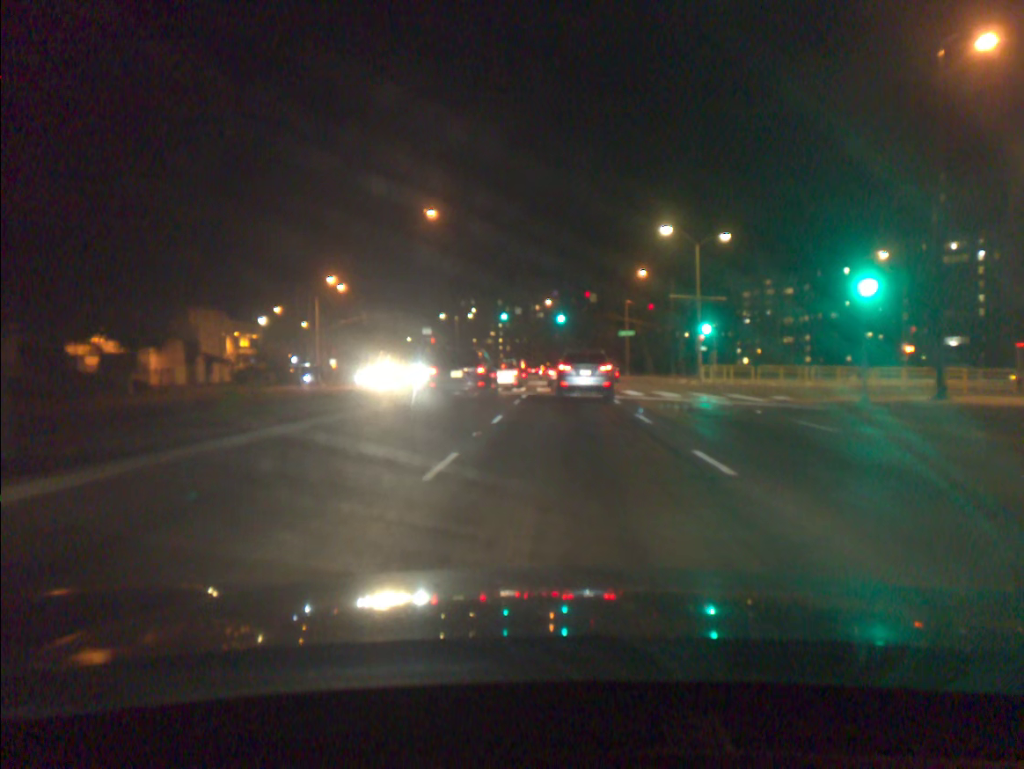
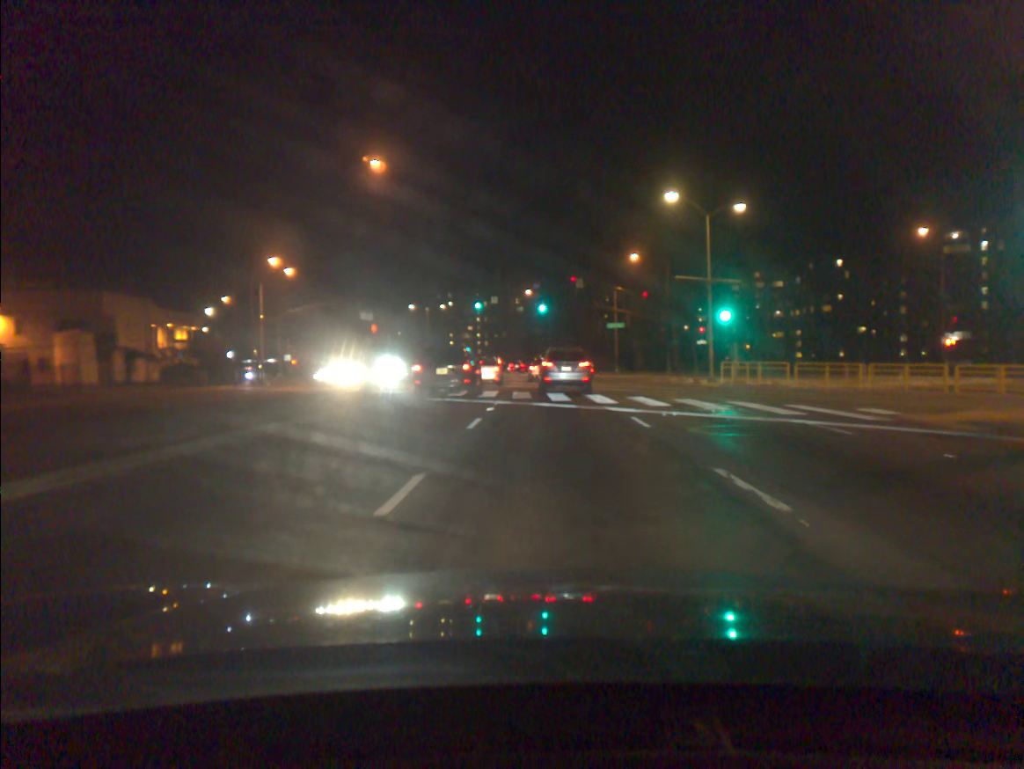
(+0.2, +9.5) m; +3°
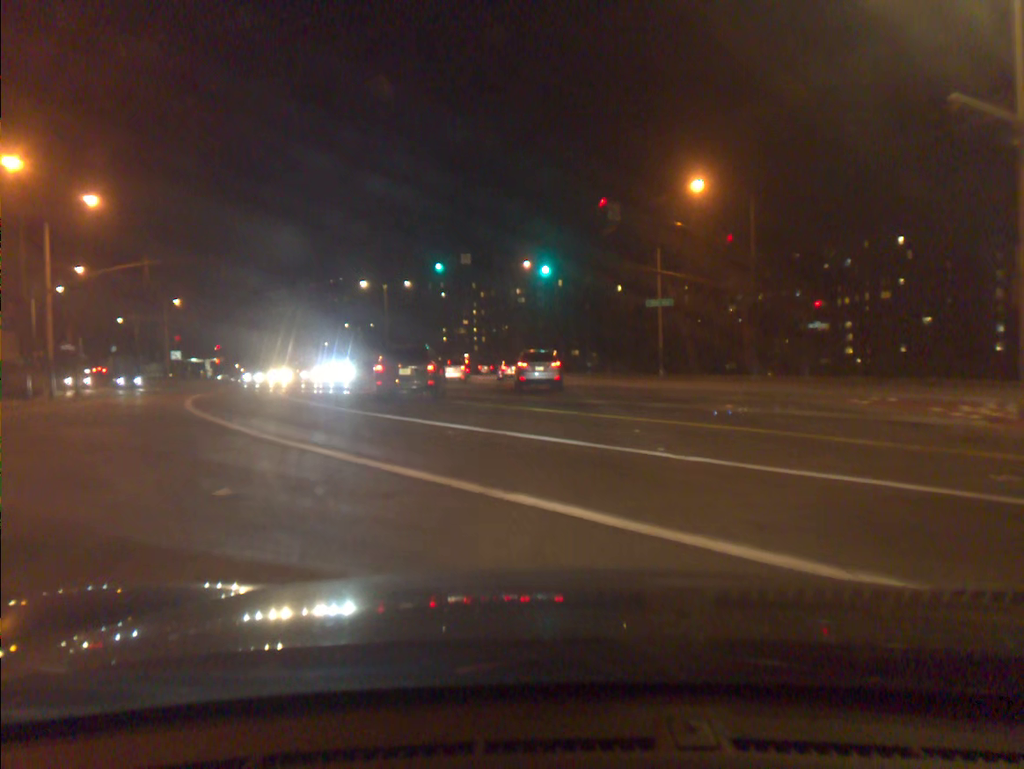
(0.0, +30.2) m; -1°
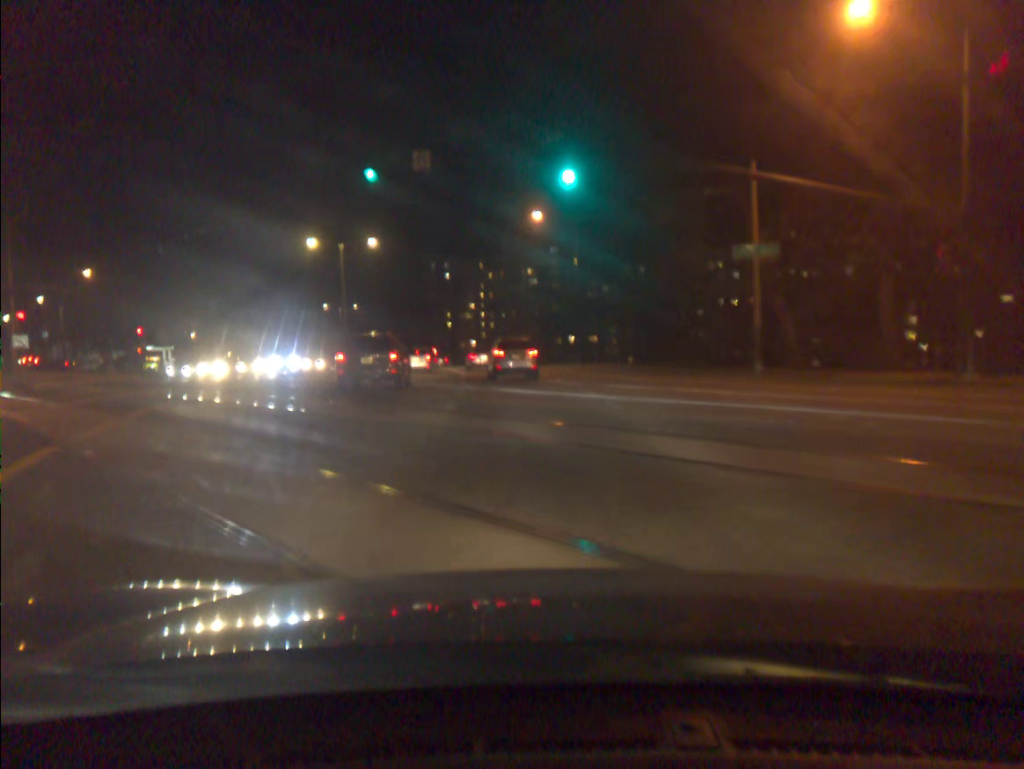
(-0.1, +21.6) m; -1°
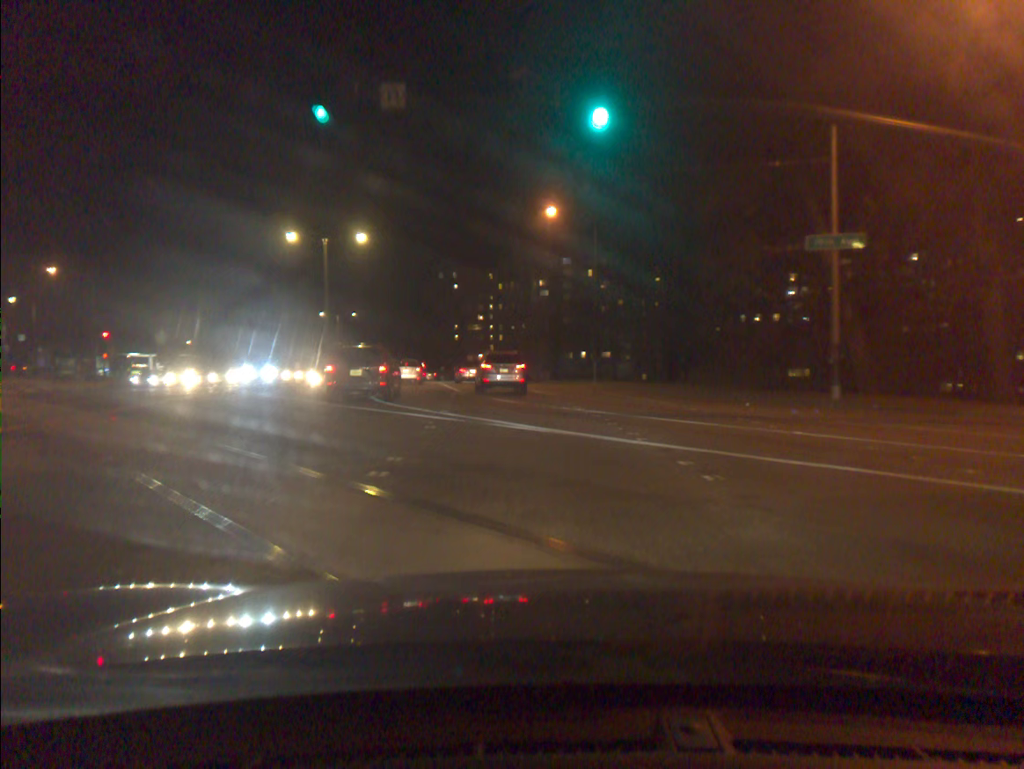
(-0.1, +7.5) m; -1°
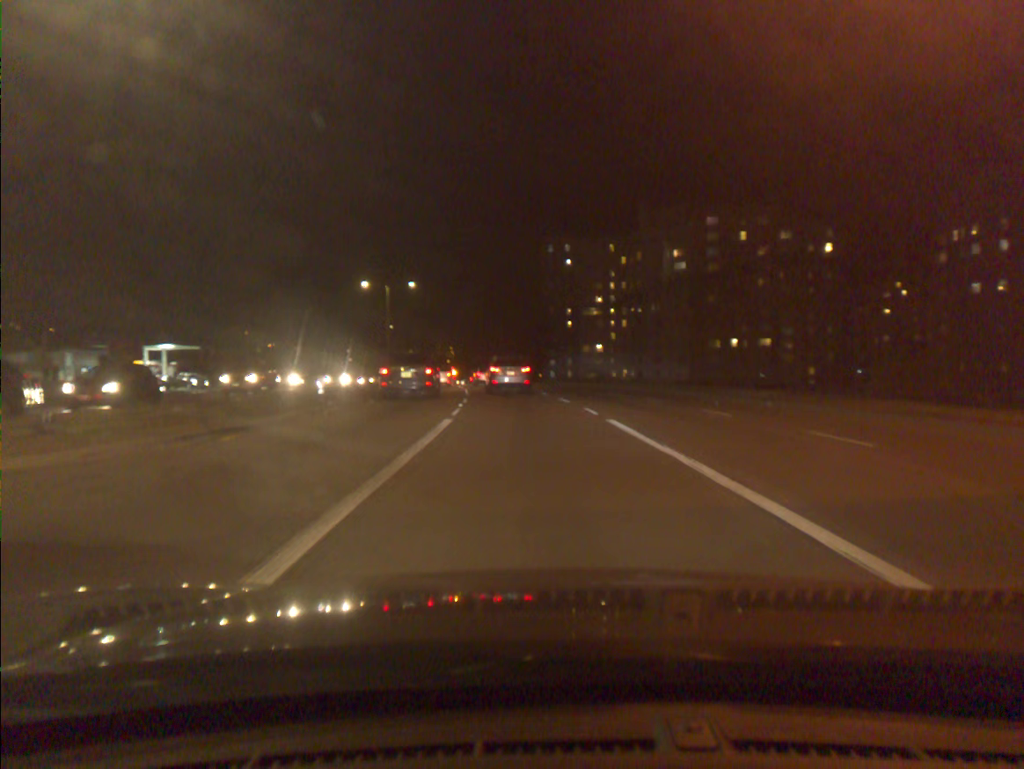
(-2.9, +38.7) m; -9°
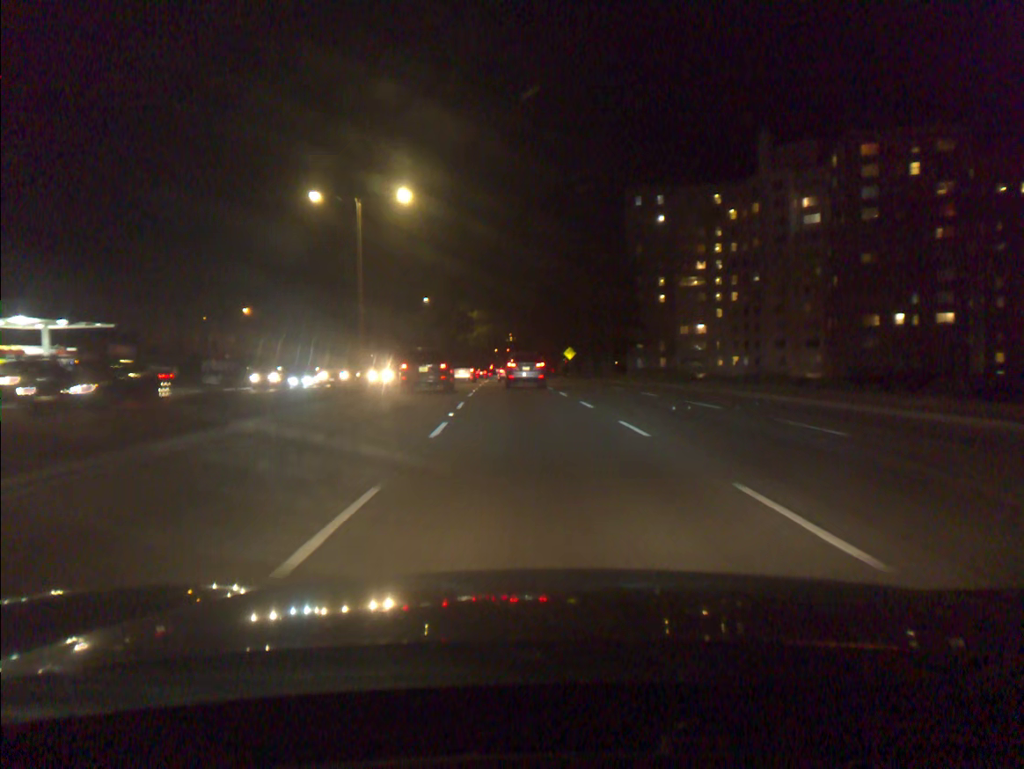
(-1.7, +35.5) m; -5°
